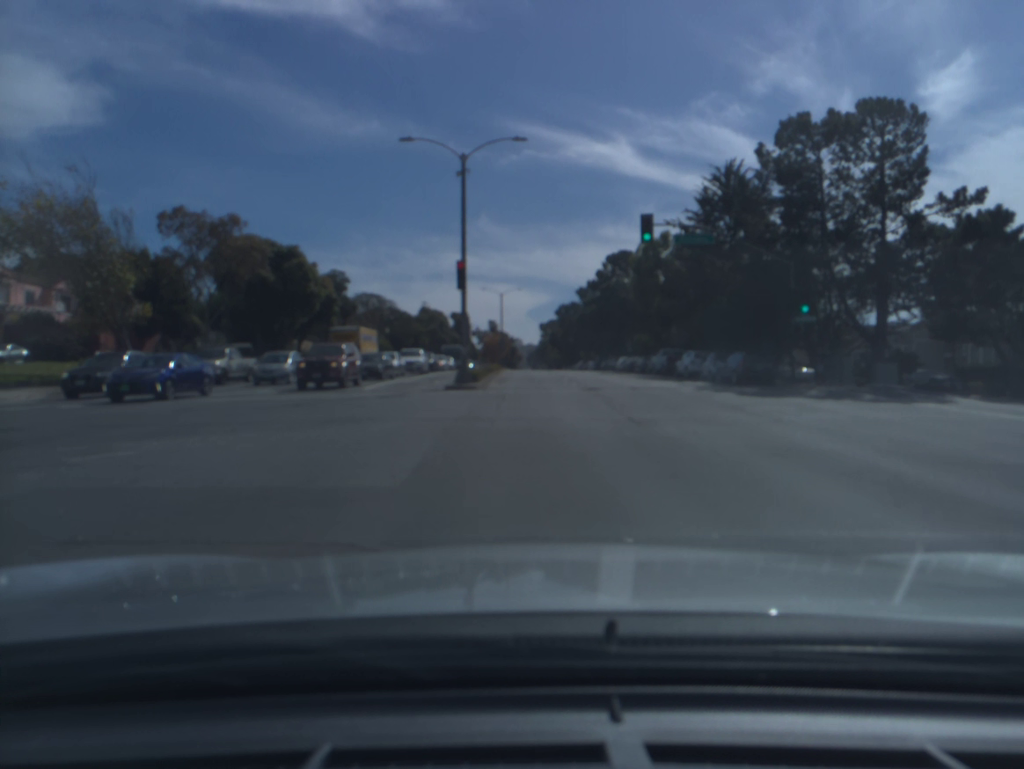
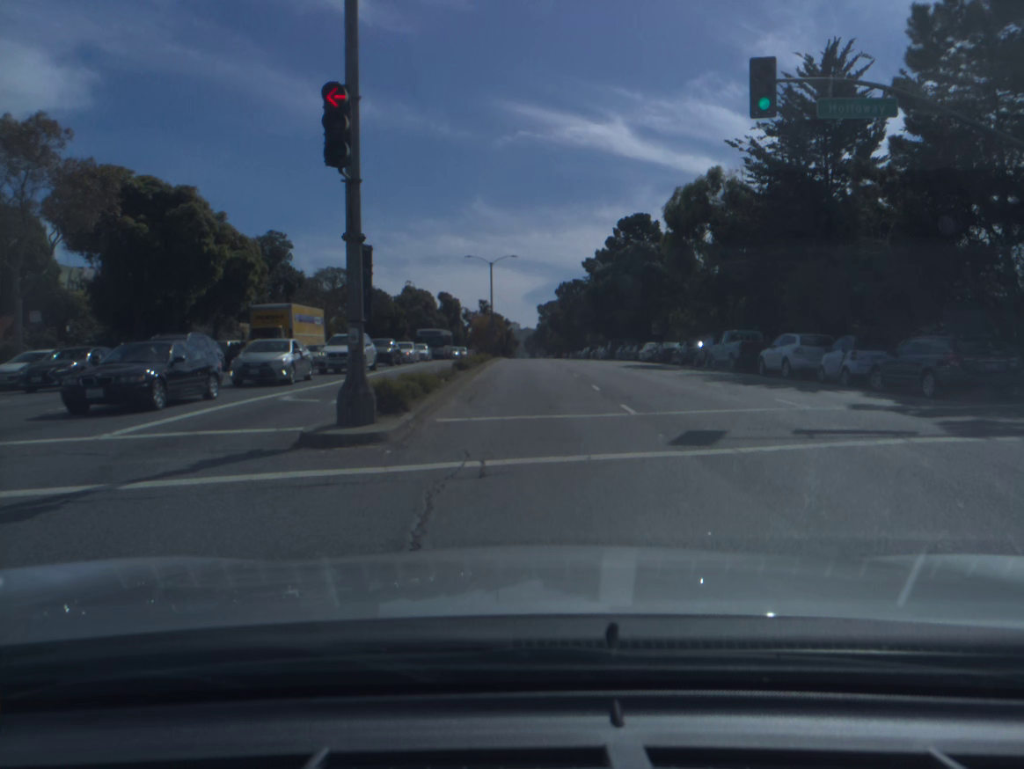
(-0.1, +17.4) m; 0°
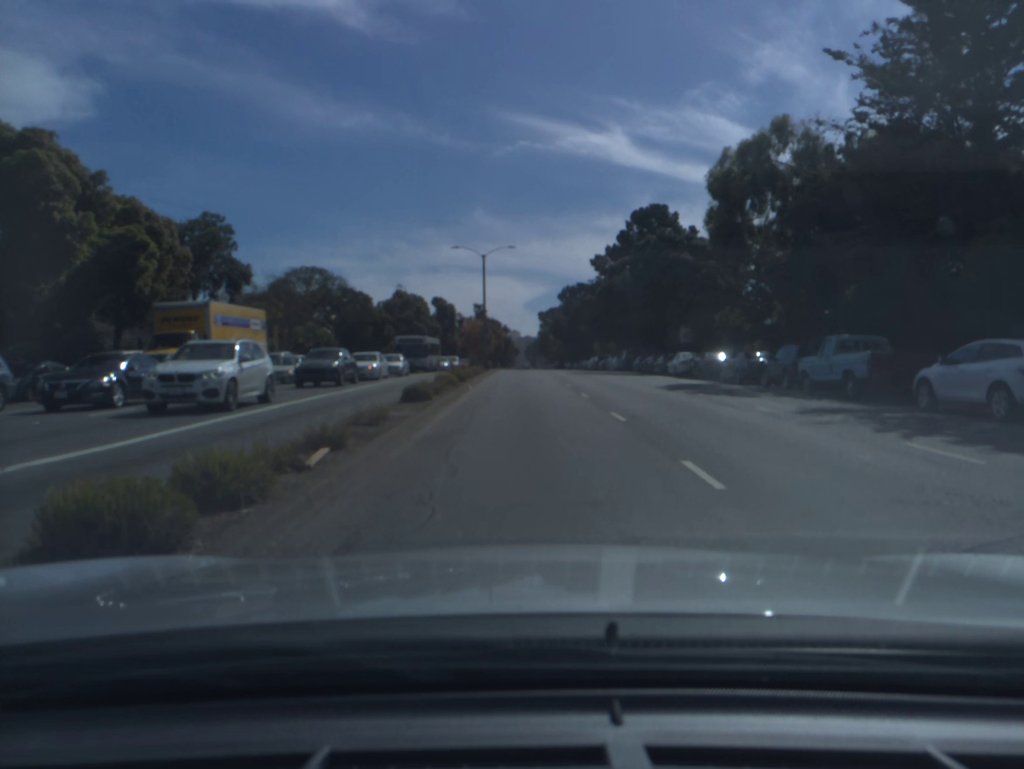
(0.0, +12.6) m; 0°
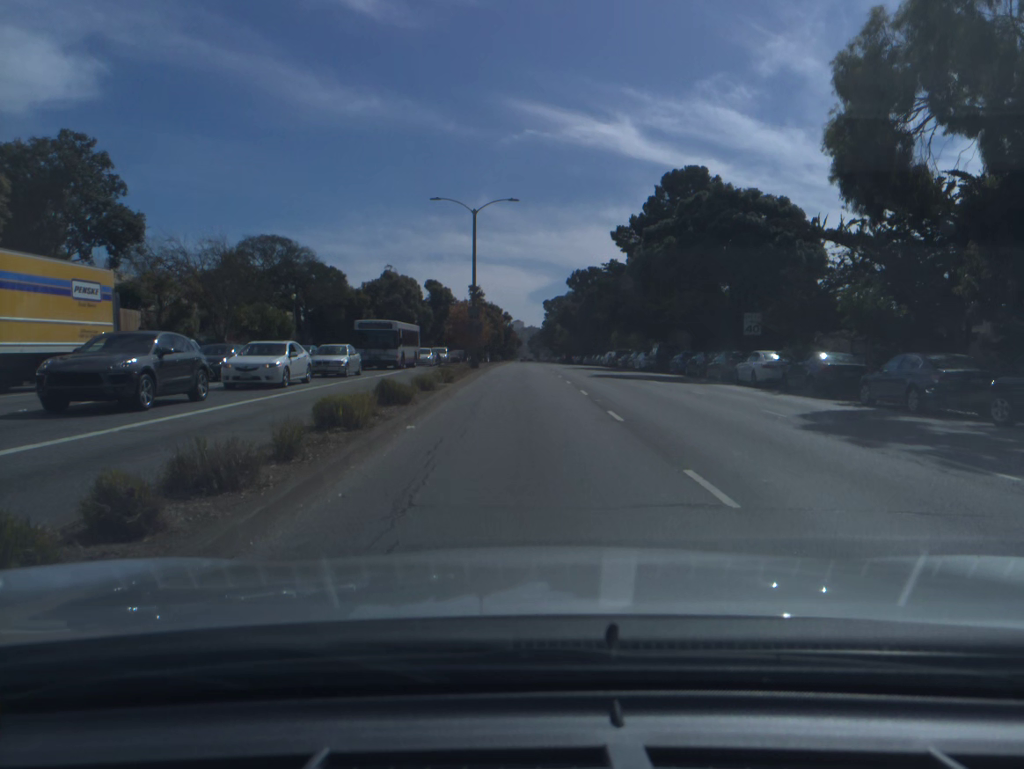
(-0.1, +14.9) m; 0°
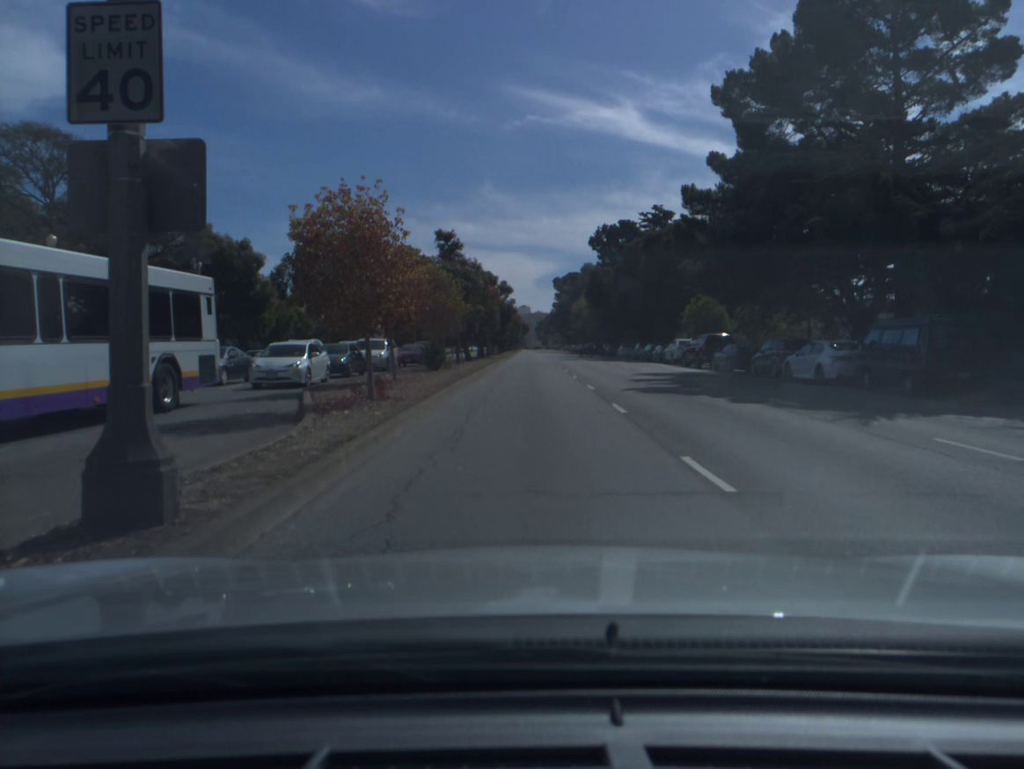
(-0.1, +36.5) m; 0°
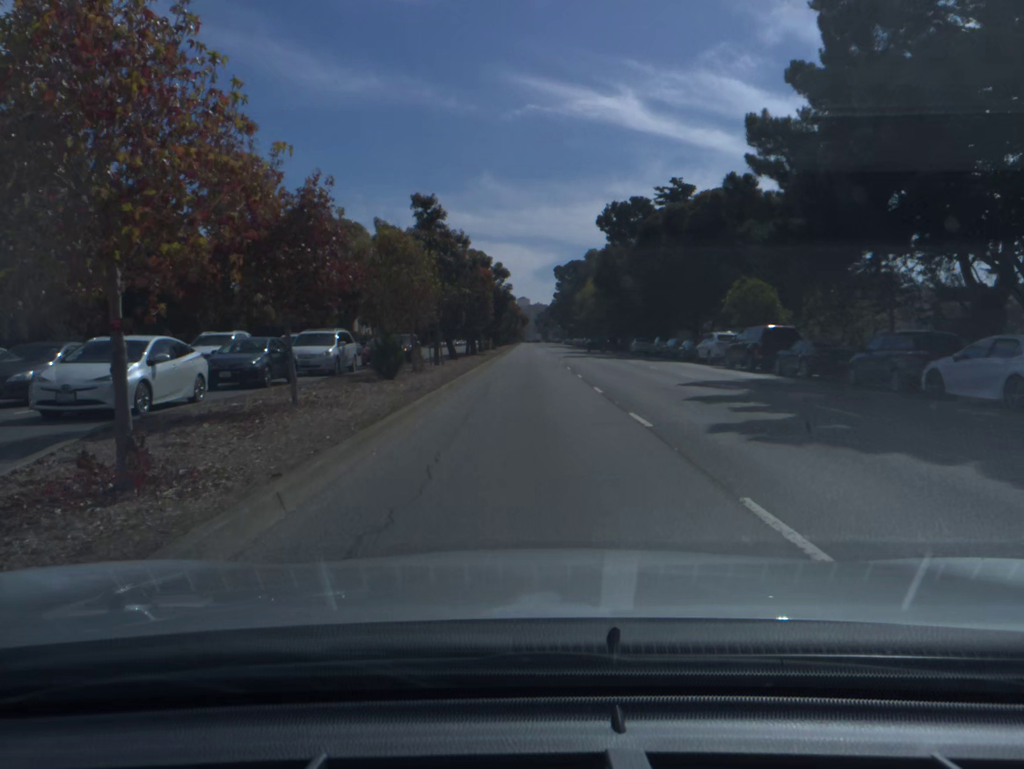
(0.0, +10.0) m; 0°
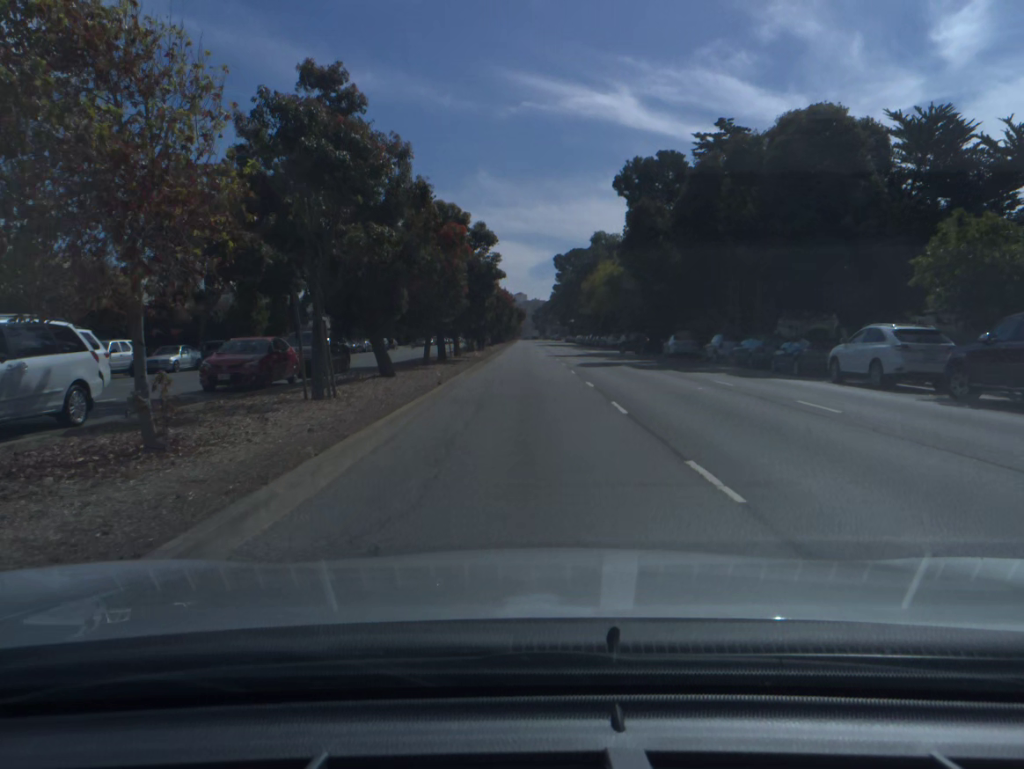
(+0.1, +20.2) m; 0°
